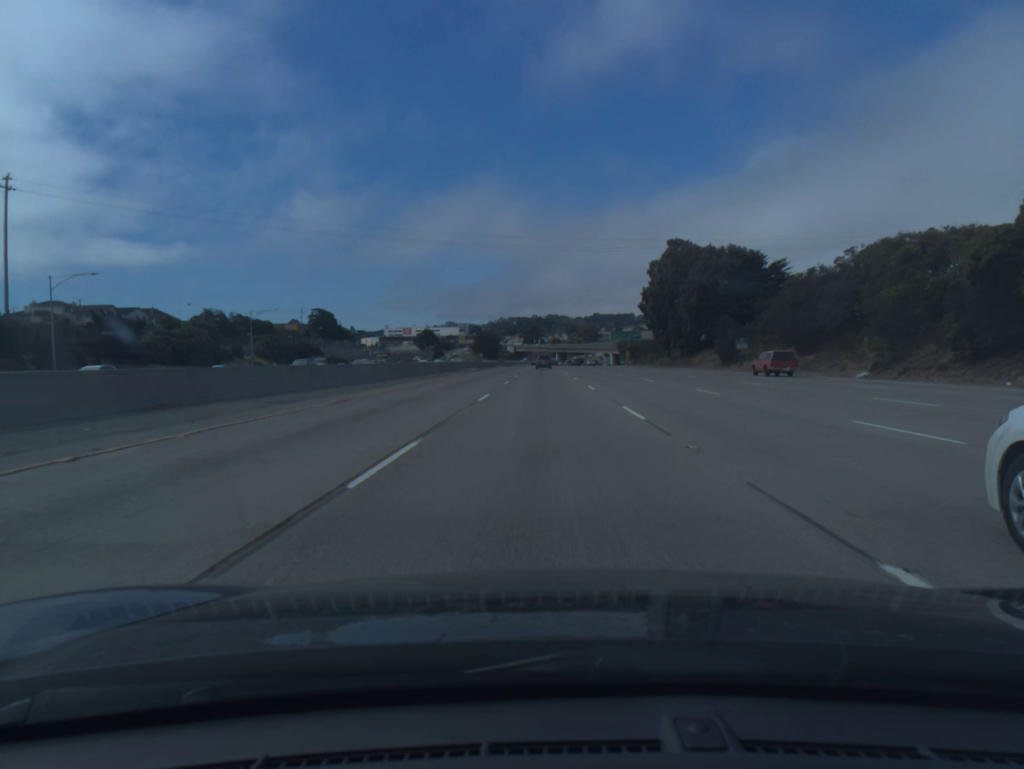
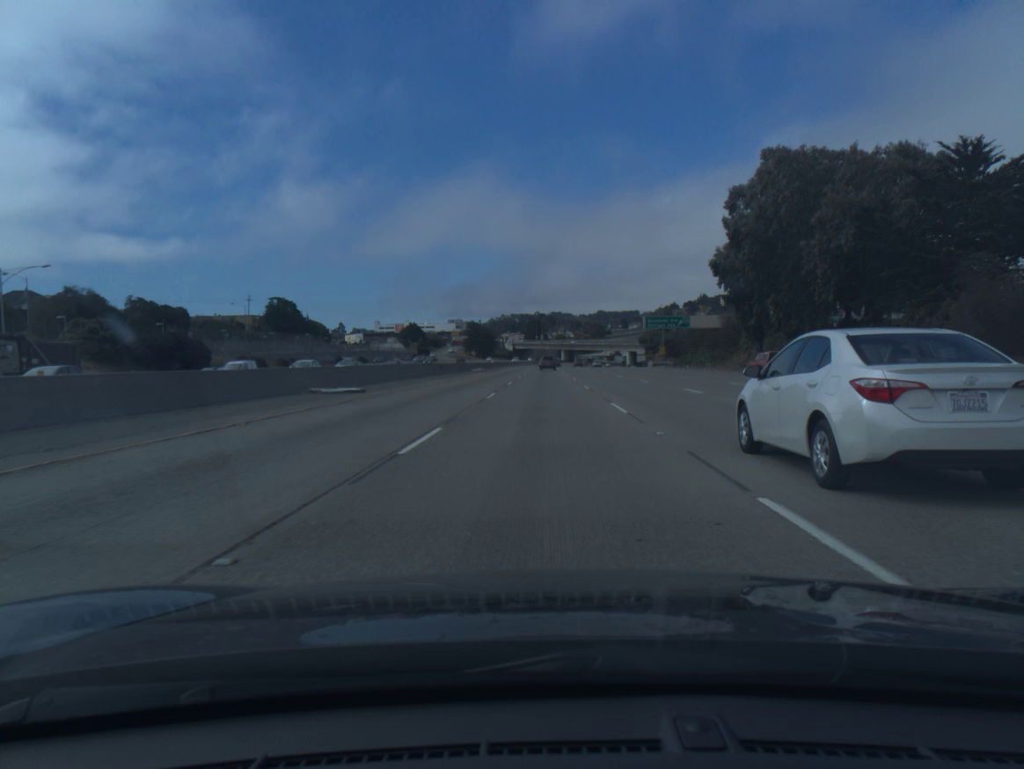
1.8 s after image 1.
(-0.1, +56.0) m; 0°
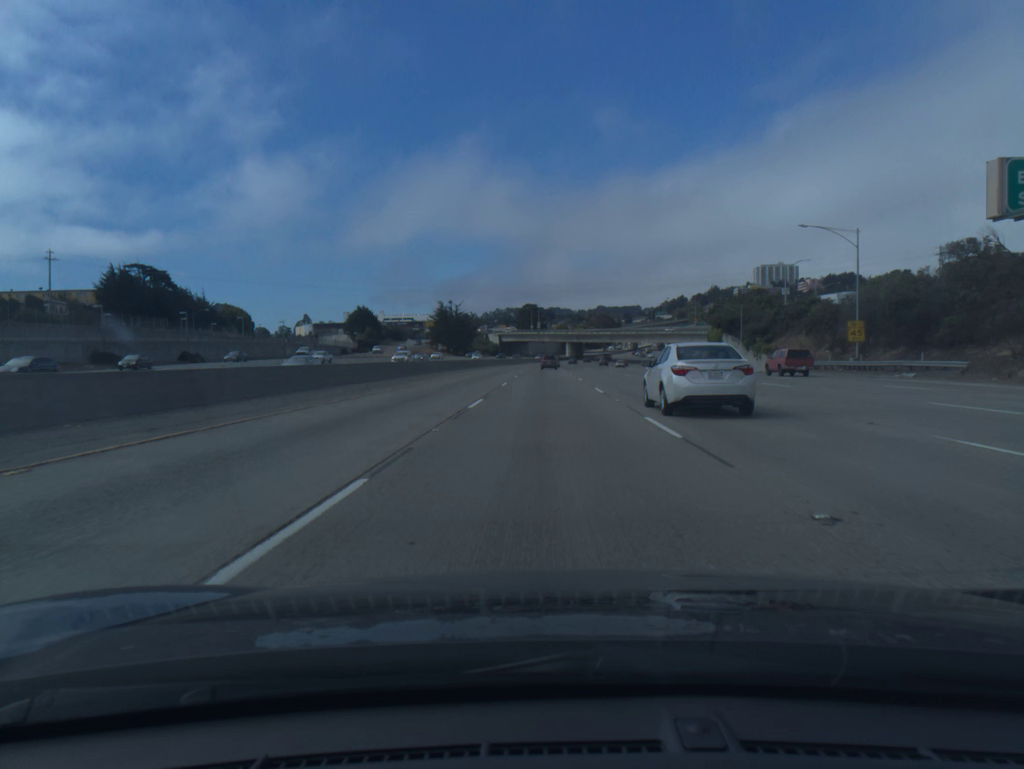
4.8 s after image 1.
(-0.2, +93.9) m; 0°
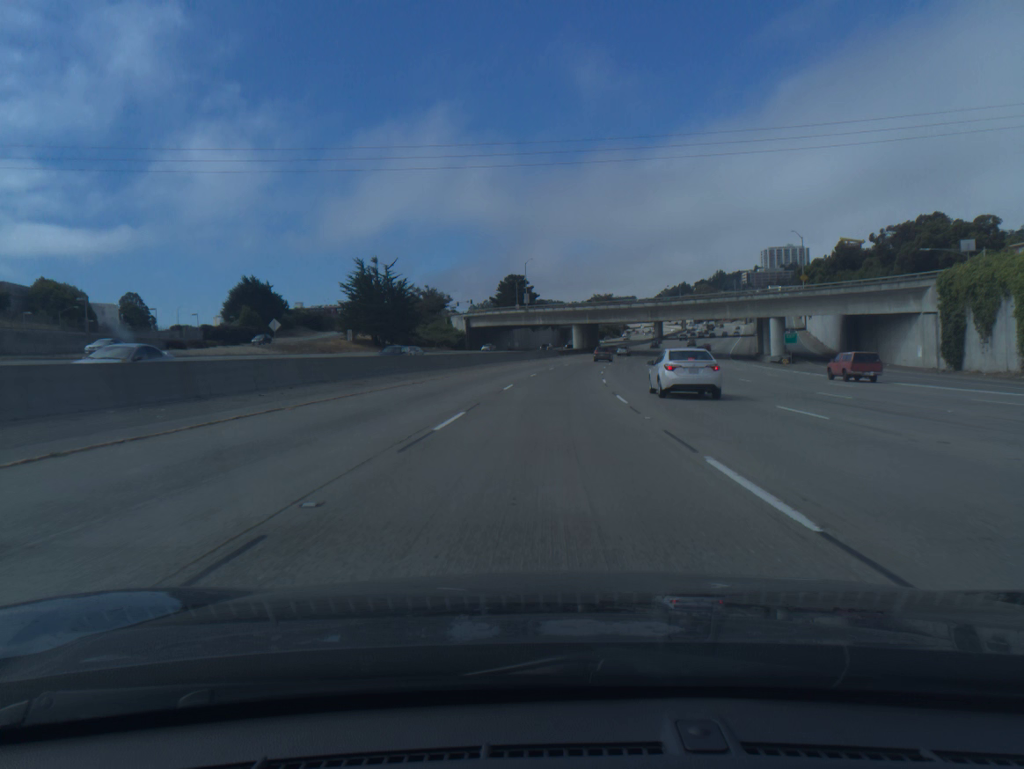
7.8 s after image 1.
(-0.1, +93.7) m; 0°
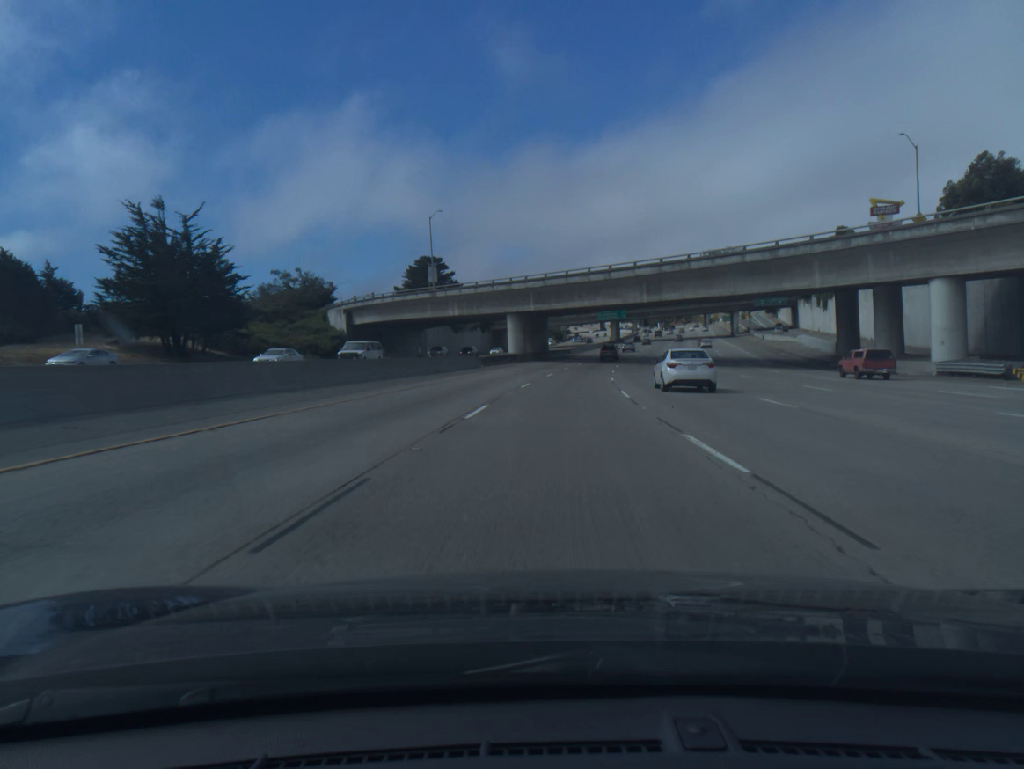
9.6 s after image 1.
(+1.9, +56.0) m; +4°
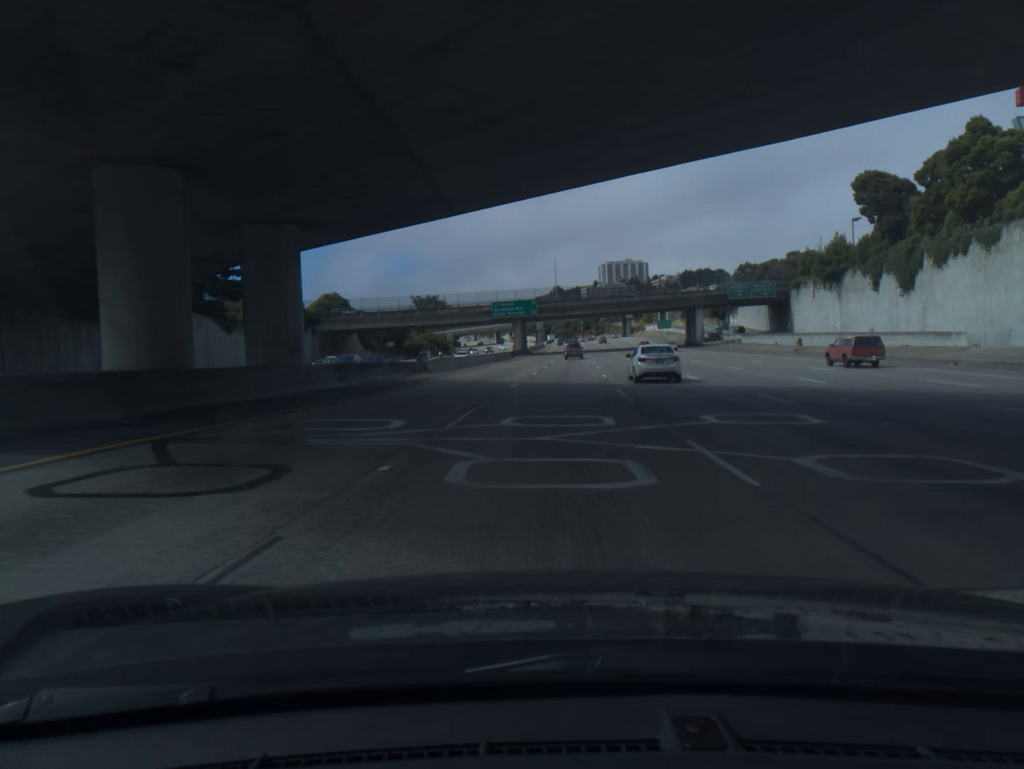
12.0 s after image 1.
(+4.9, +74.2) m; +8°
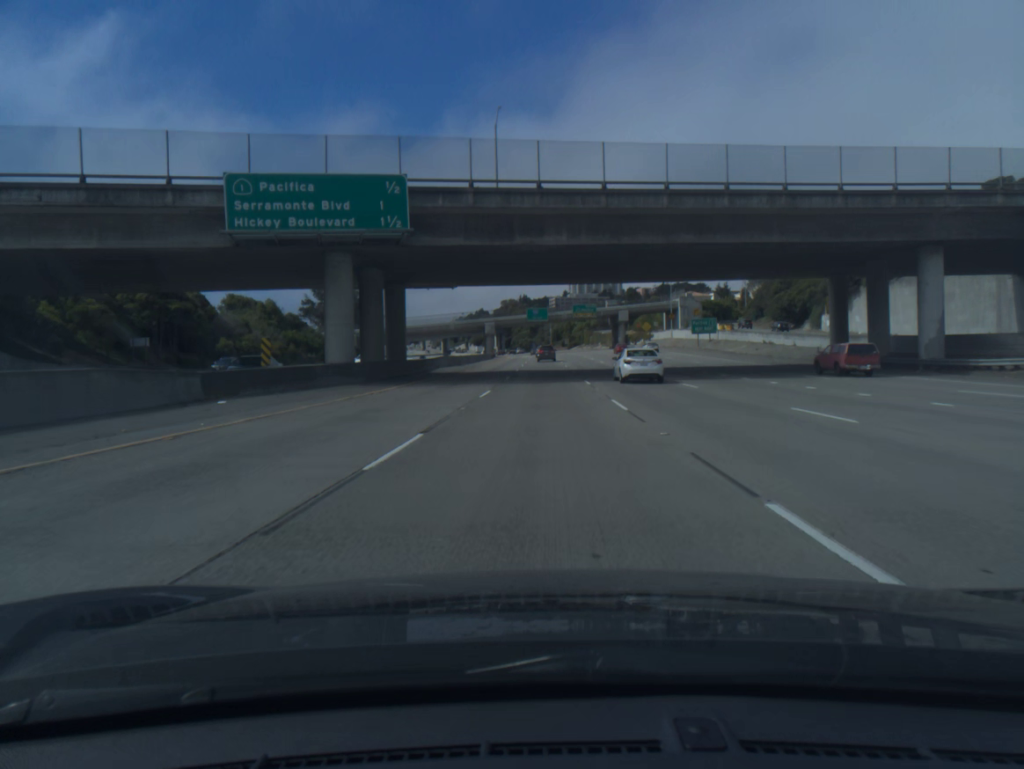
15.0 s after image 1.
(+3.6, +92.2) m; +3°
